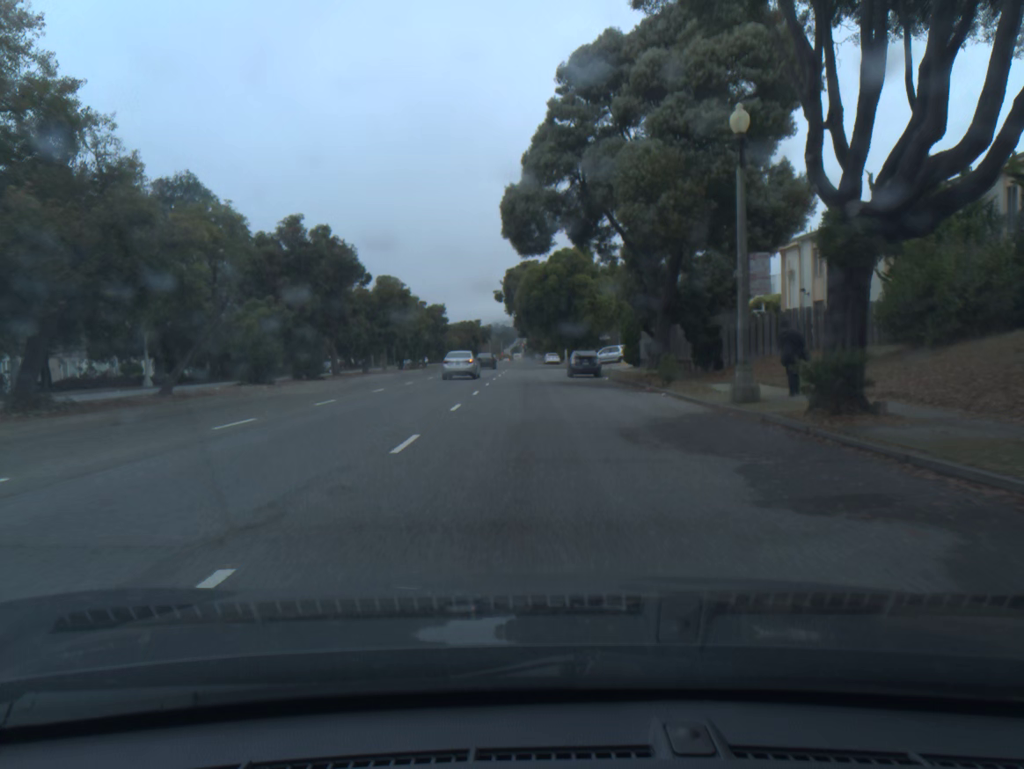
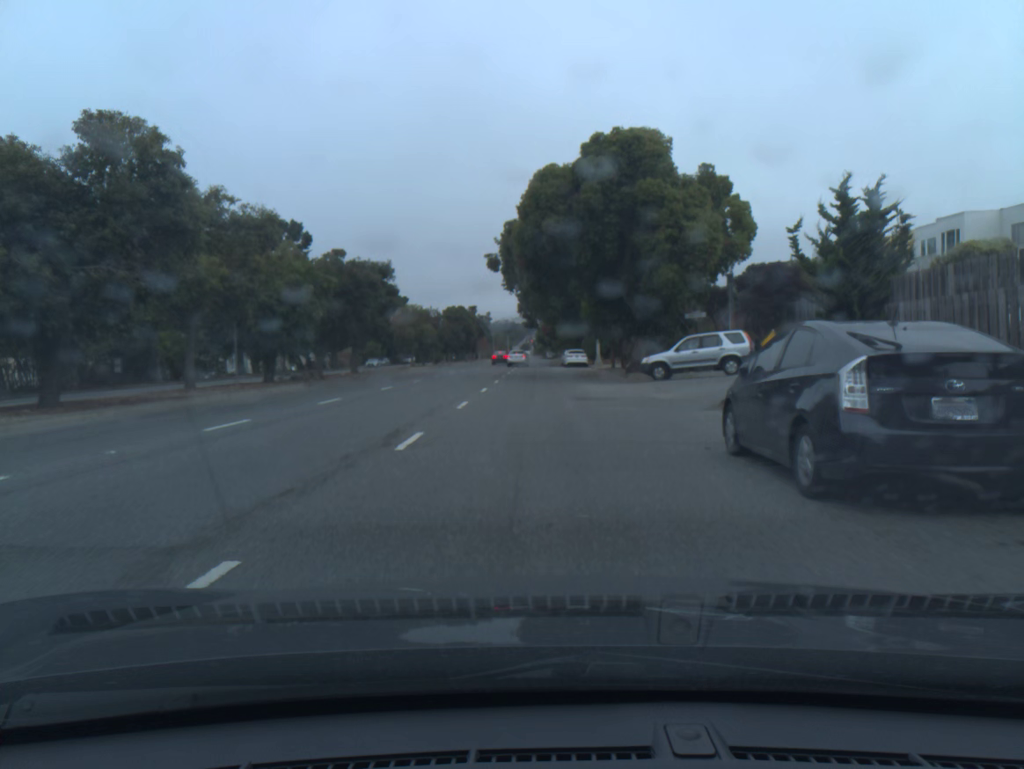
(-0.2, +36.8) m; 0°
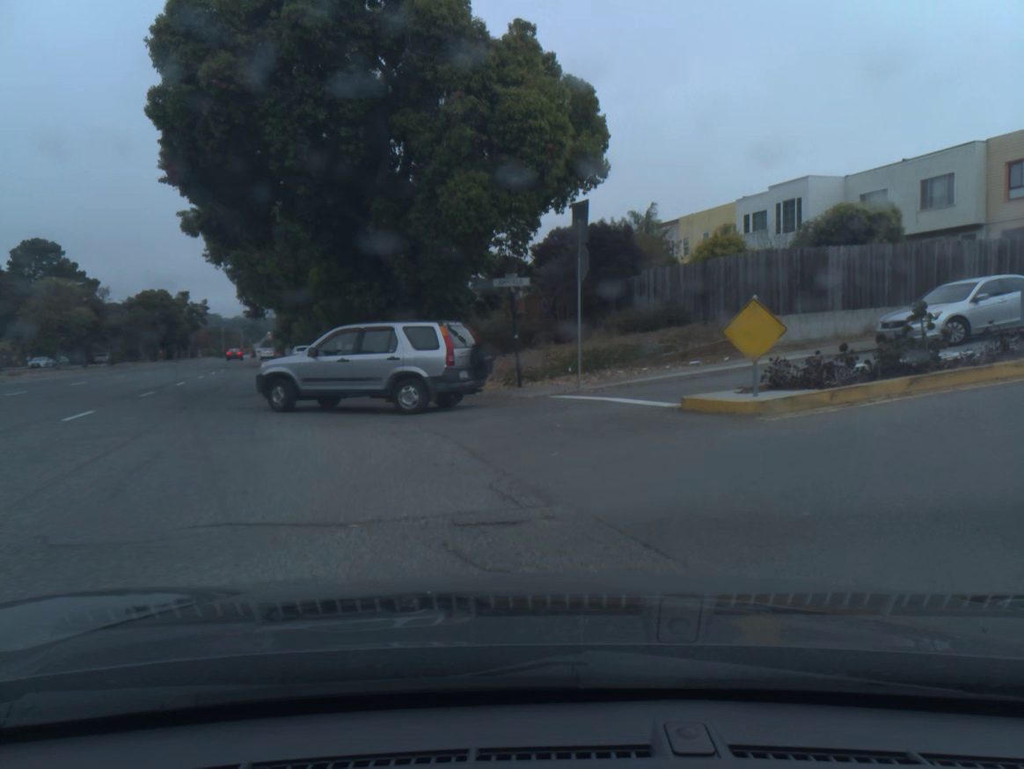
(+1.7, +17.2) m; +23°
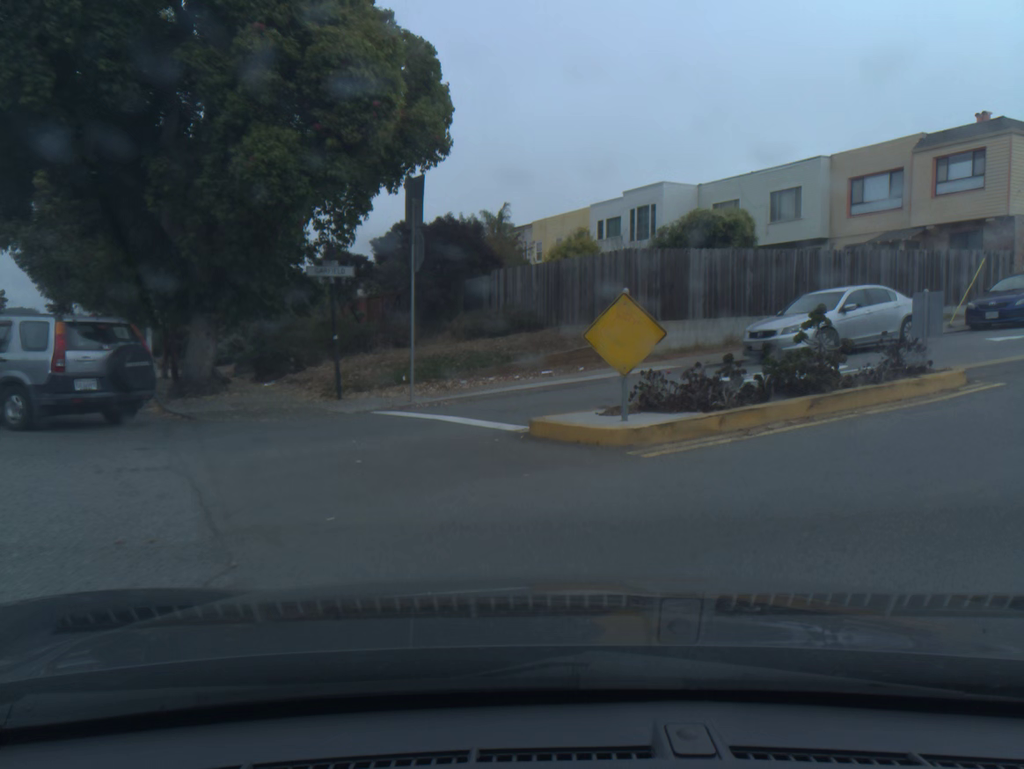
(+0.3, +2.9) m; +11°
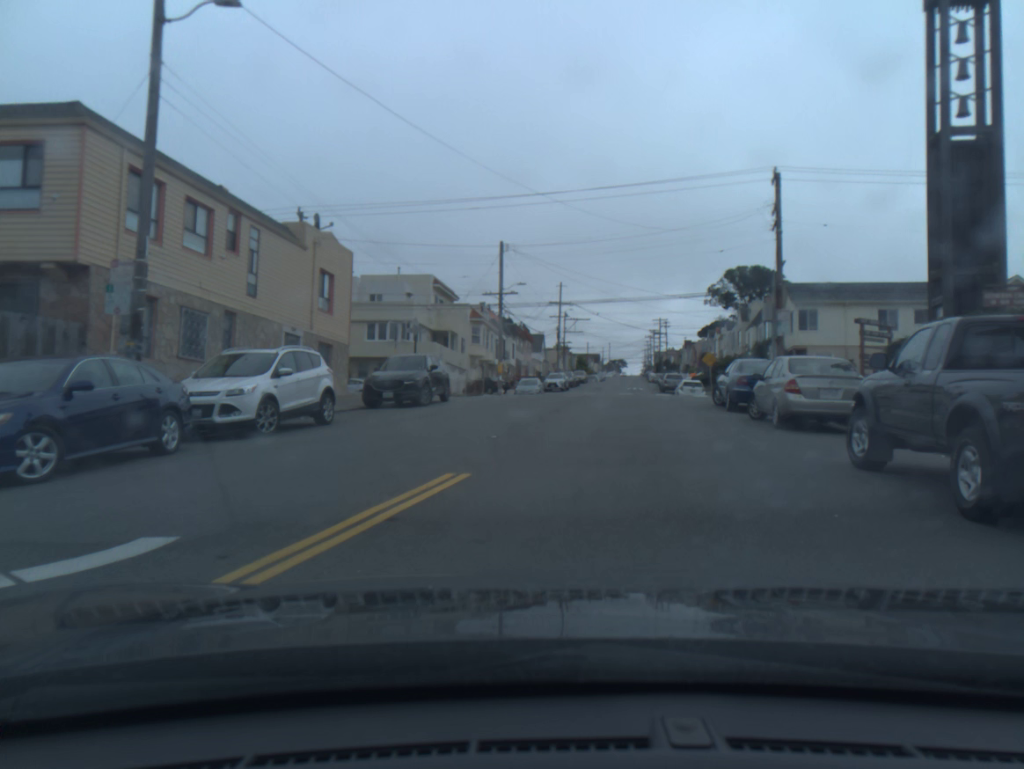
(+7.9, +12.2) m; +46°
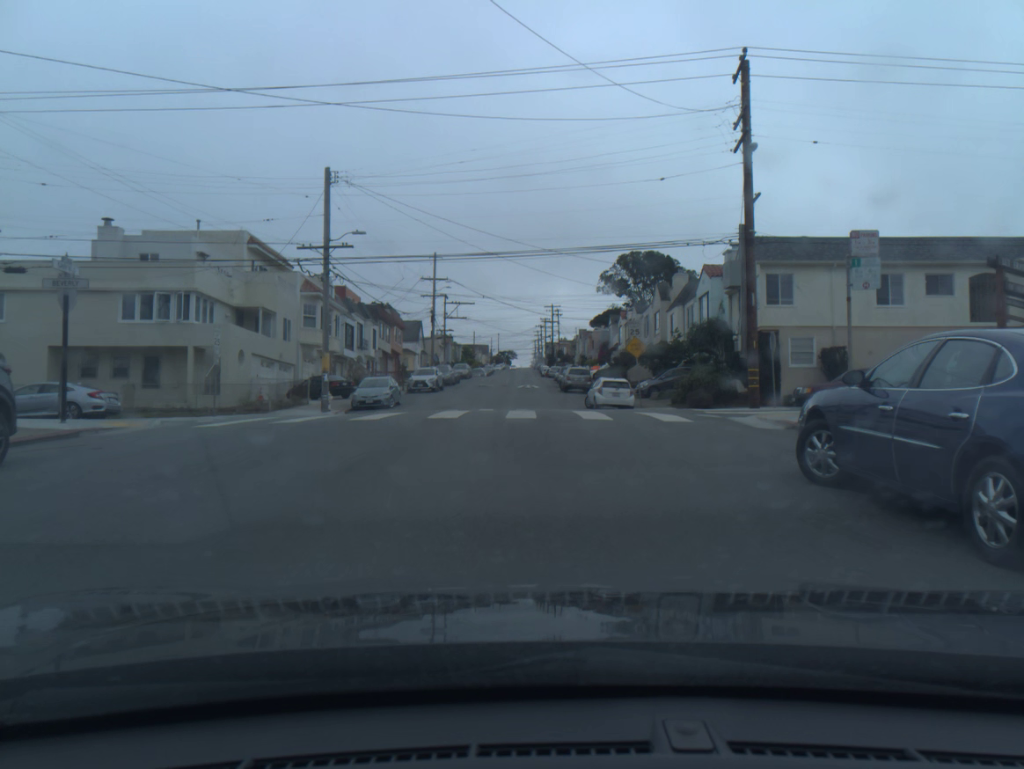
(+1.4, +16.9) m; +7°
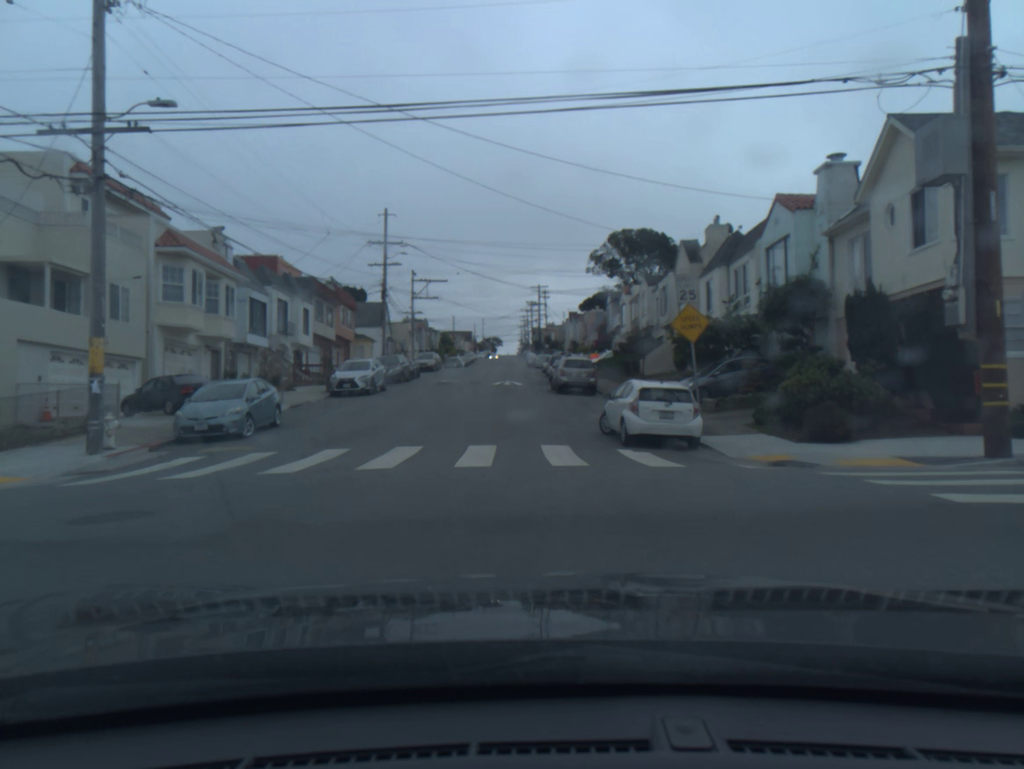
(+0.5, +16.5) m; +2°
